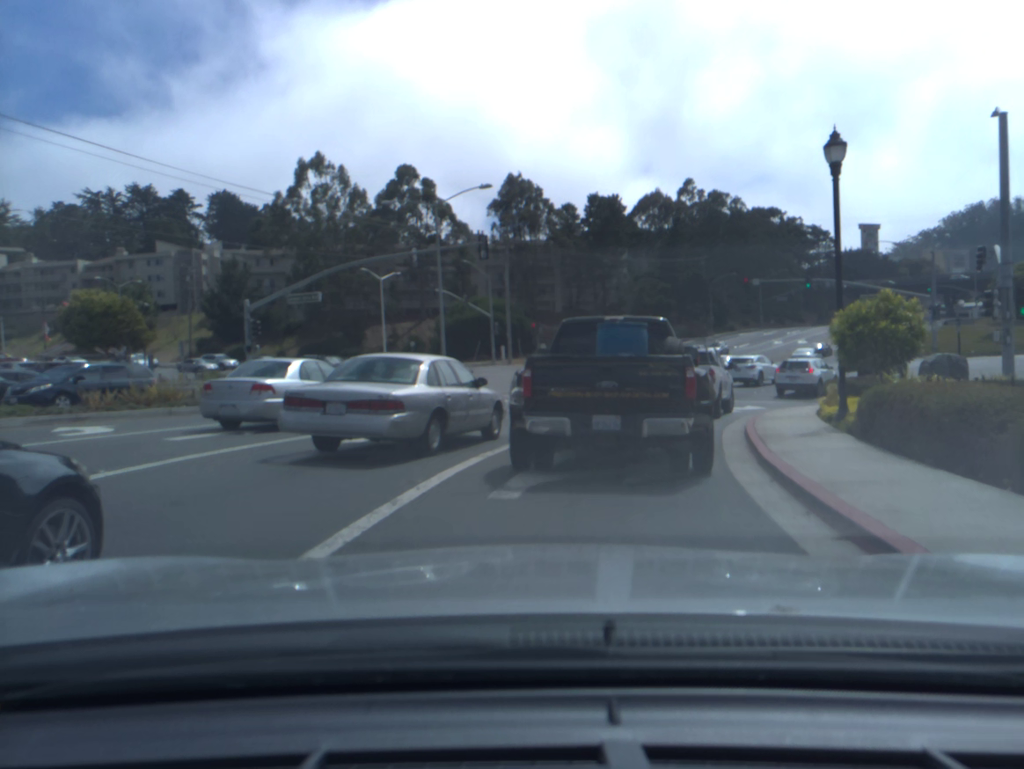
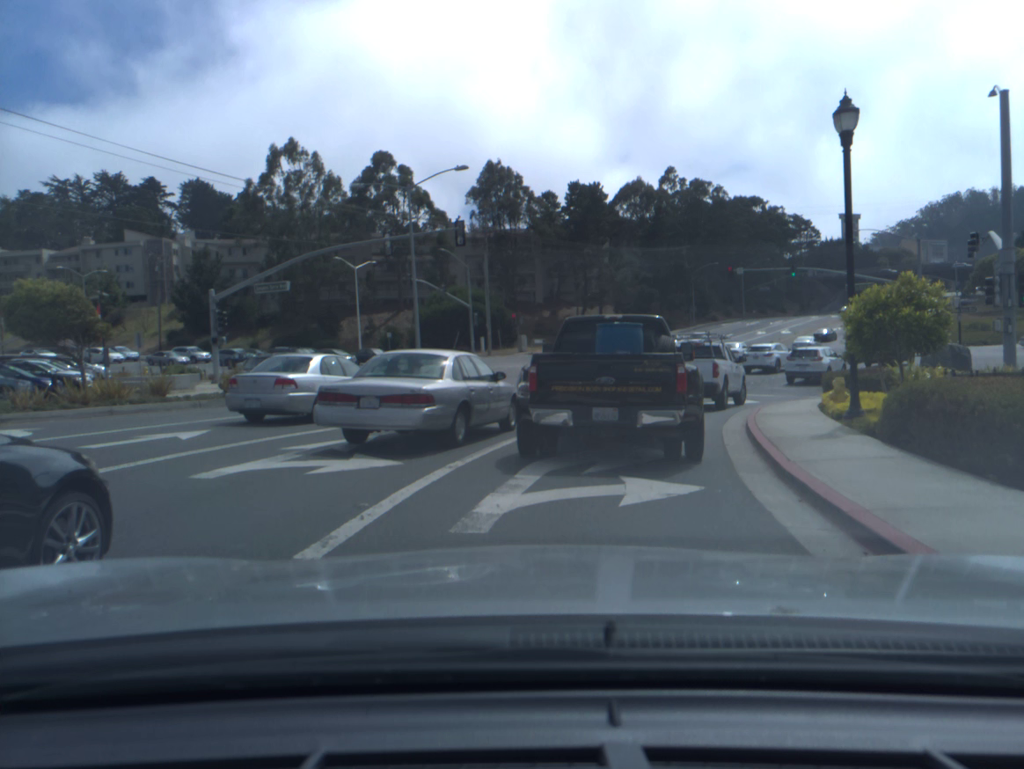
(0.0, +1.6) m; +1°
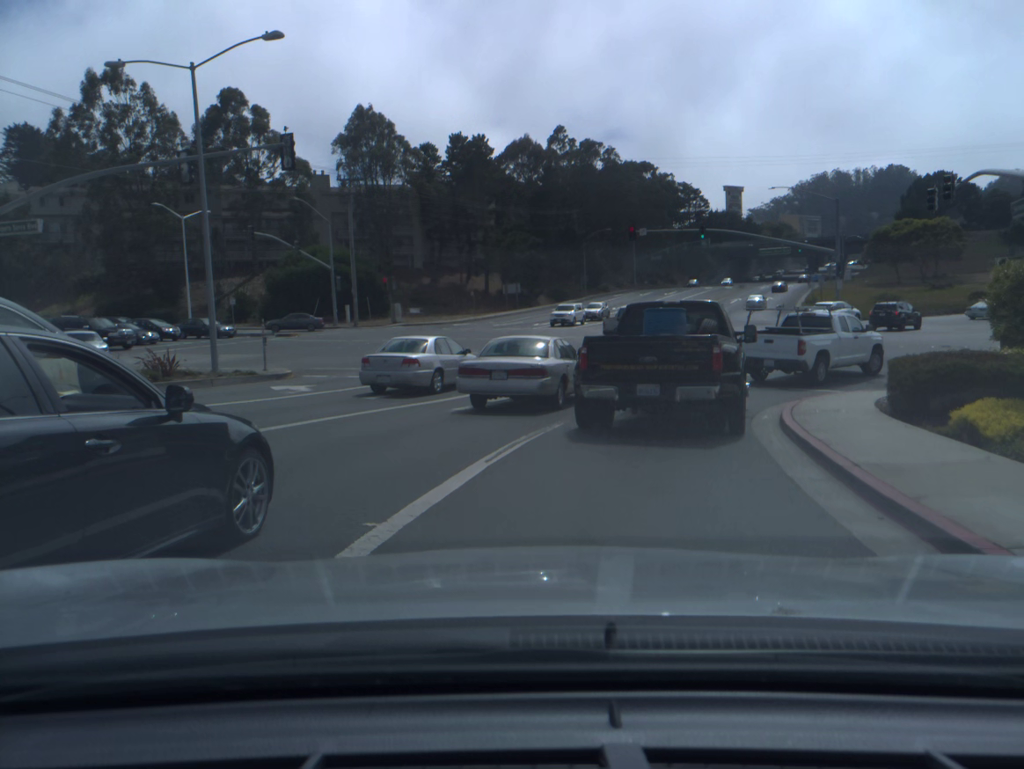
(+0.7, +10.8) m; +8°
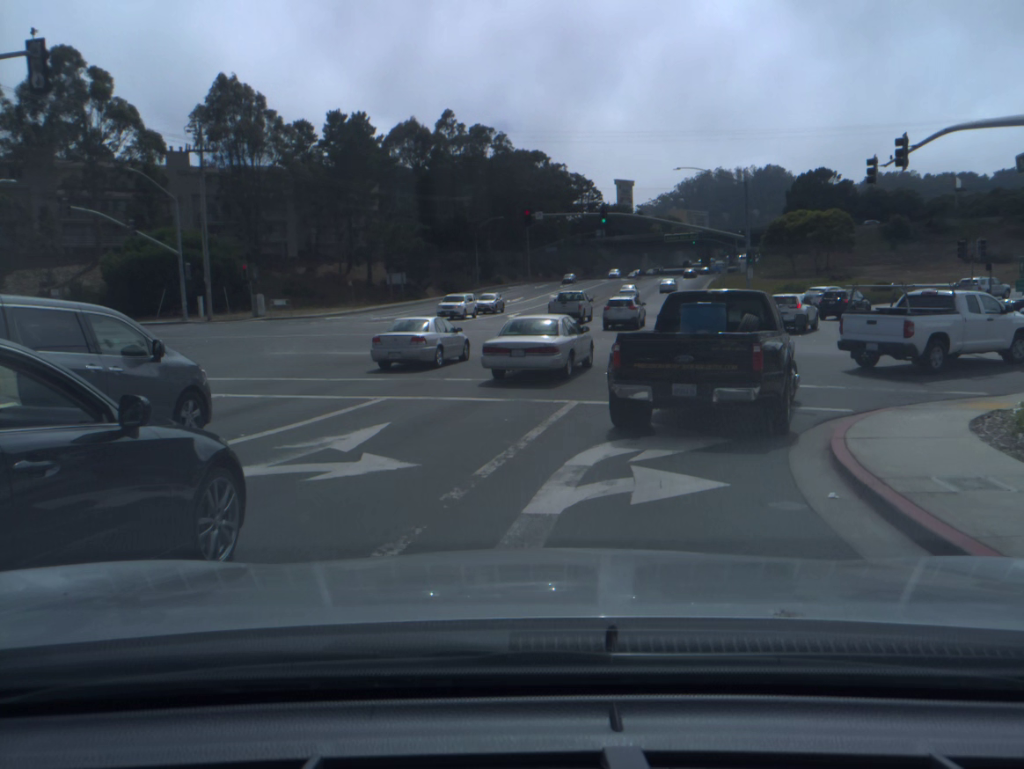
(+0.5, +7.4) m; +8°
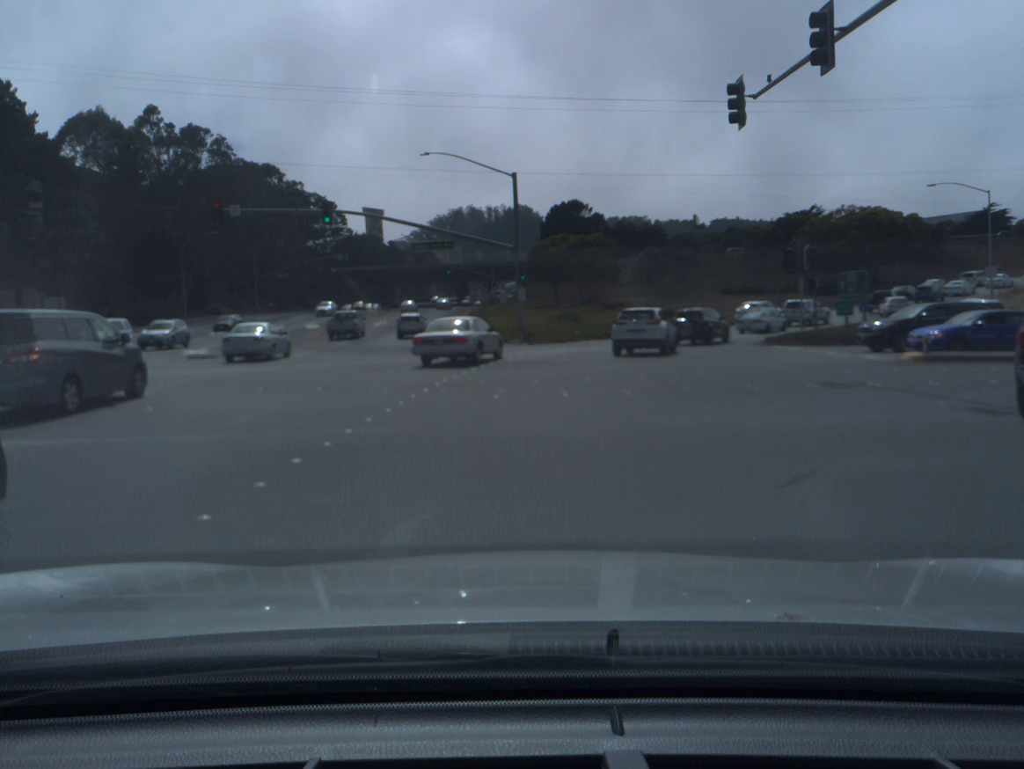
(+2.7, +15.9) m; +18°
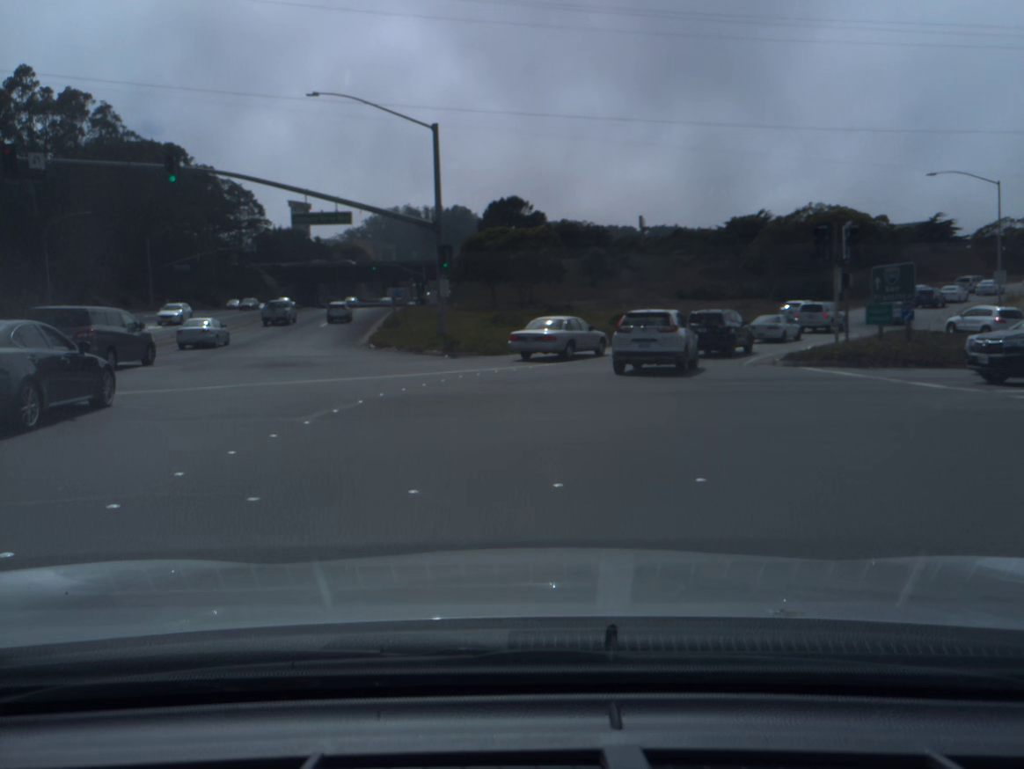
(+0.3, +11.8) m; +3°
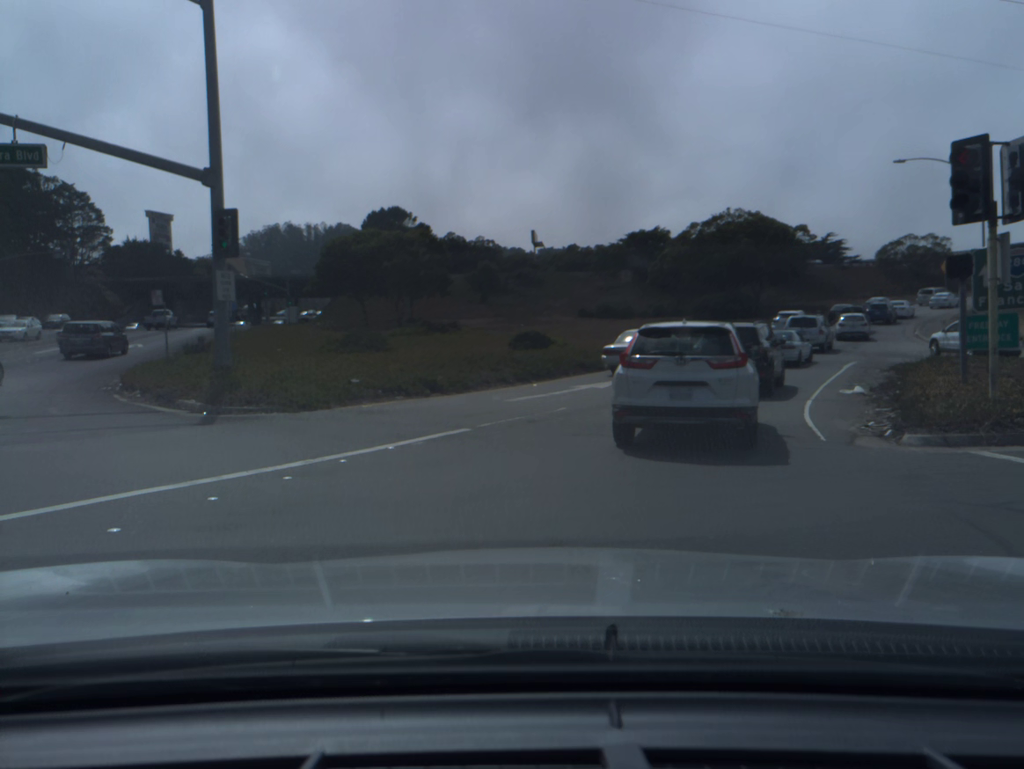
(+0.9, +14.5) m; +8°
